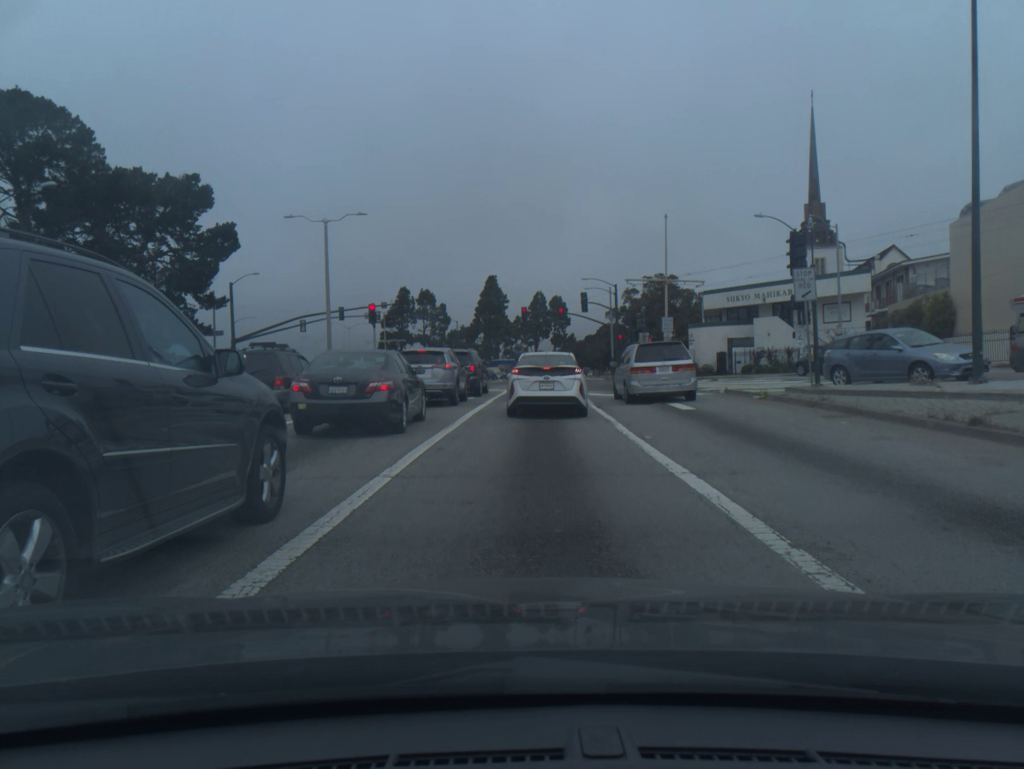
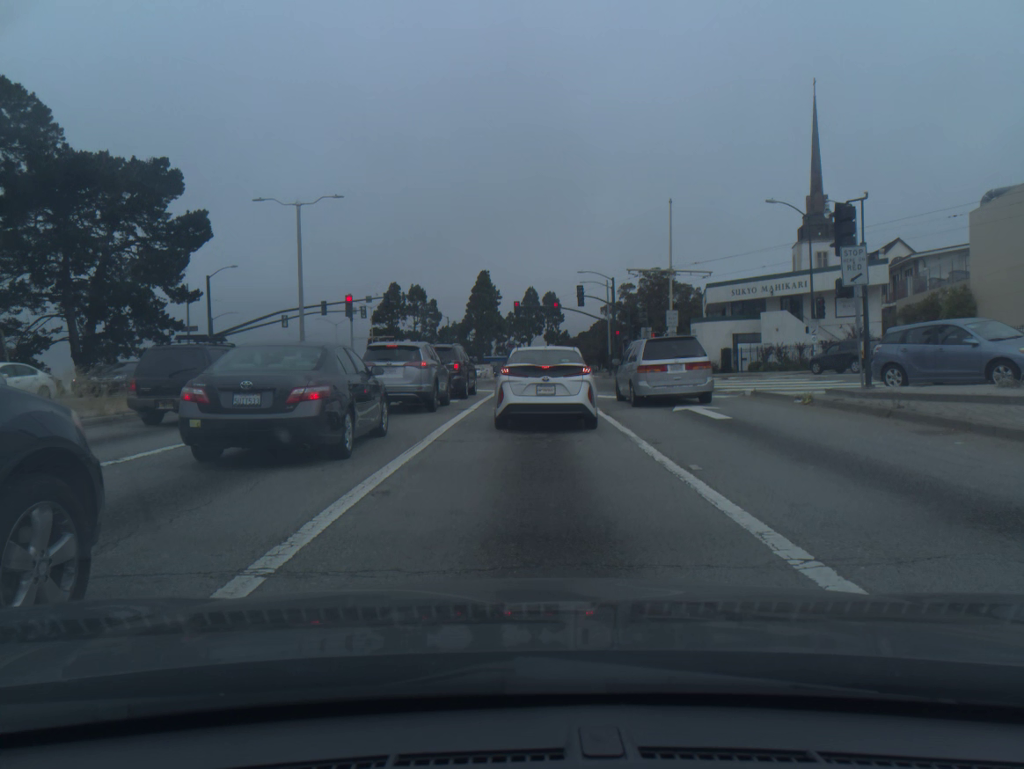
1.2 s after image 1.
(0.0, +3.8) m; +1°
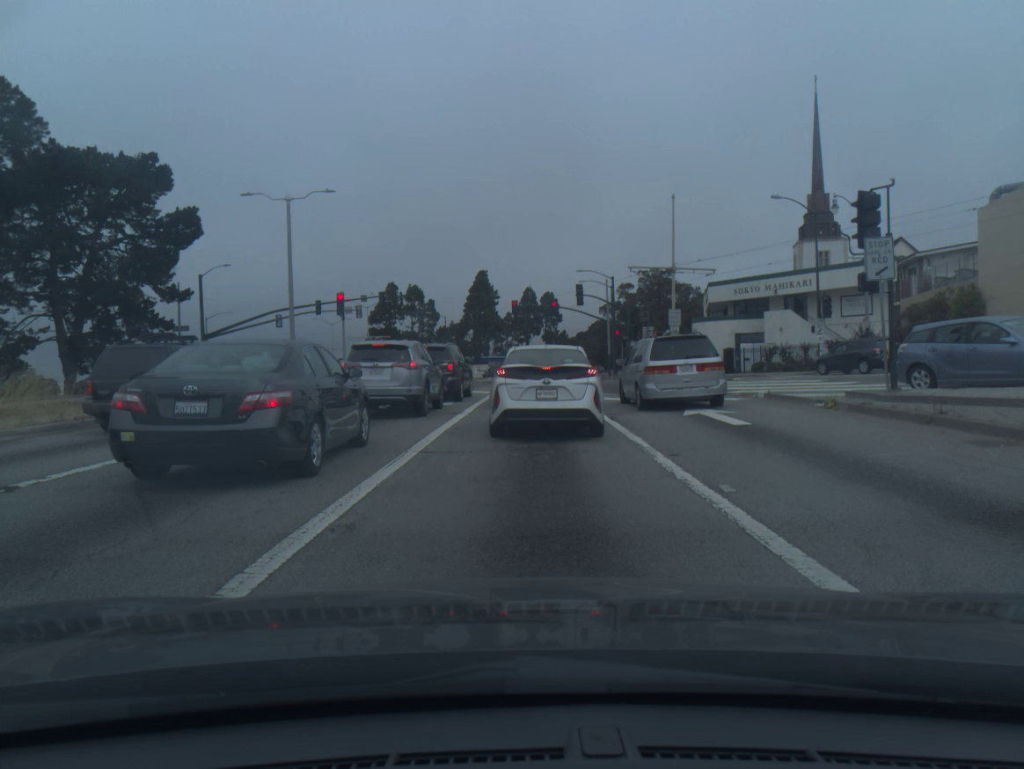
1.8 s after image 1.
(0.0, +1.4) m; 0°
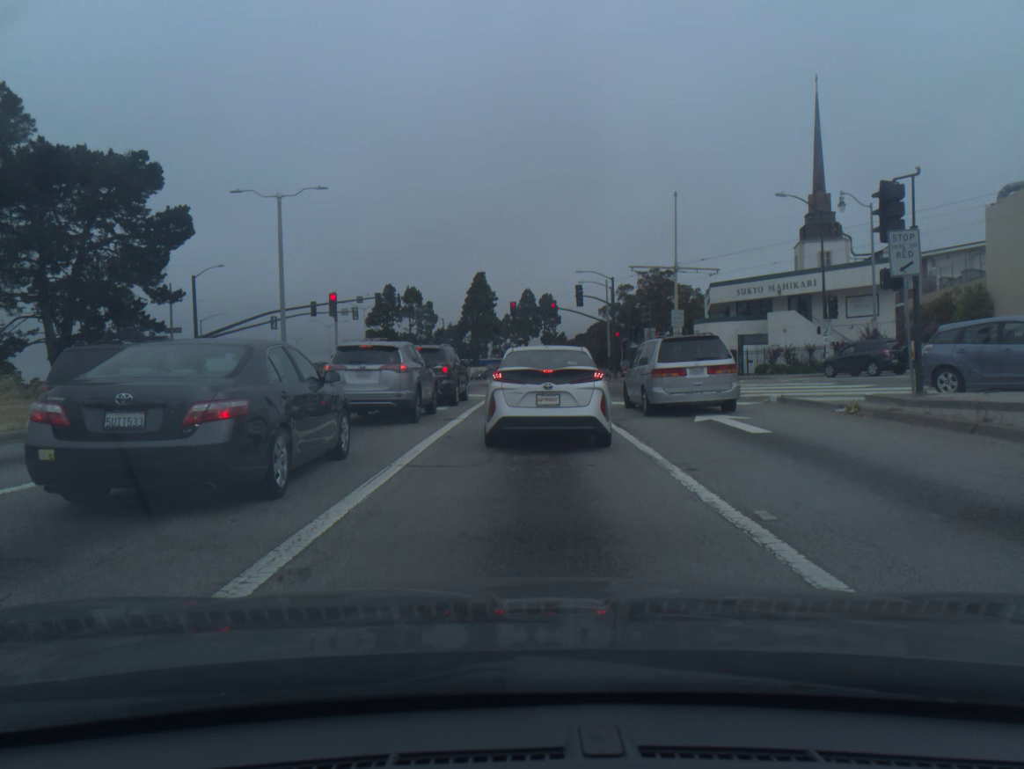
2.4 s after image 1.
(0.0, +1.2) m; 0°
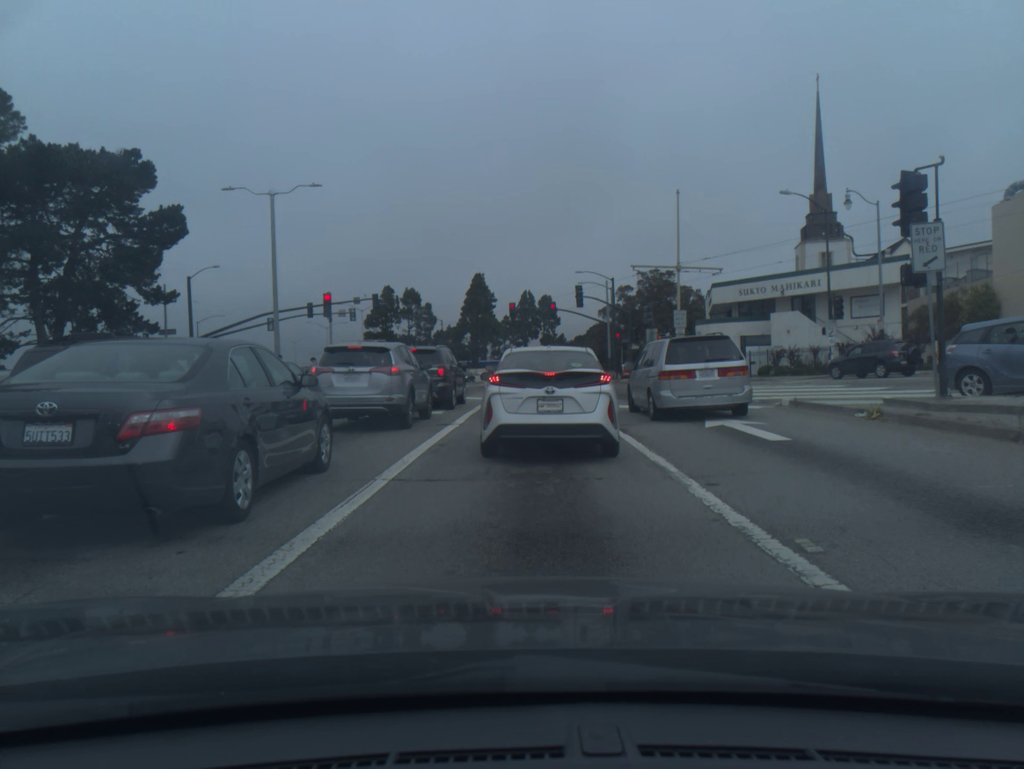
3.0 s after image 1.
(0.0, +0.9) m; 0°
